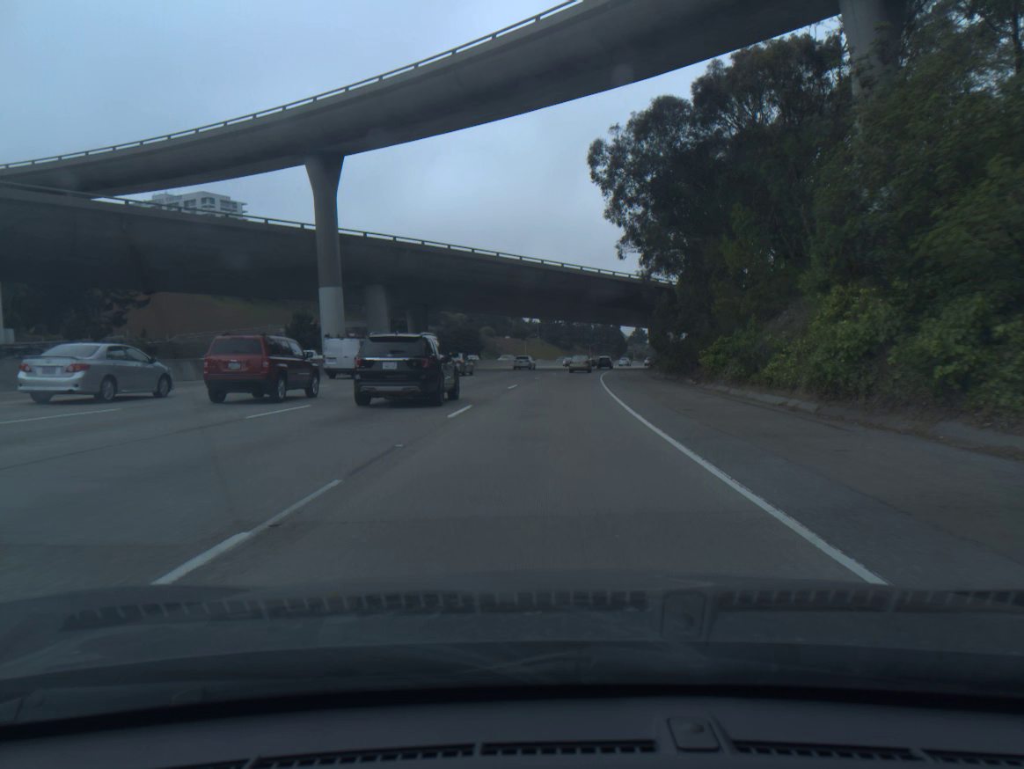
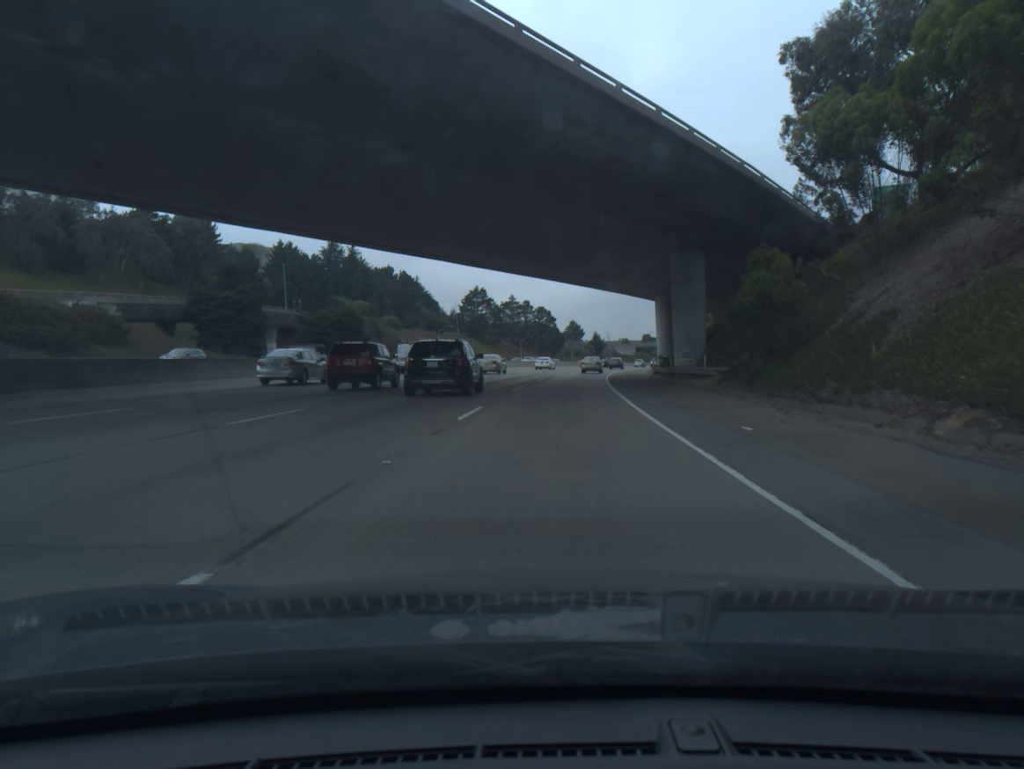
(+2.5, +57.9) m; +5°
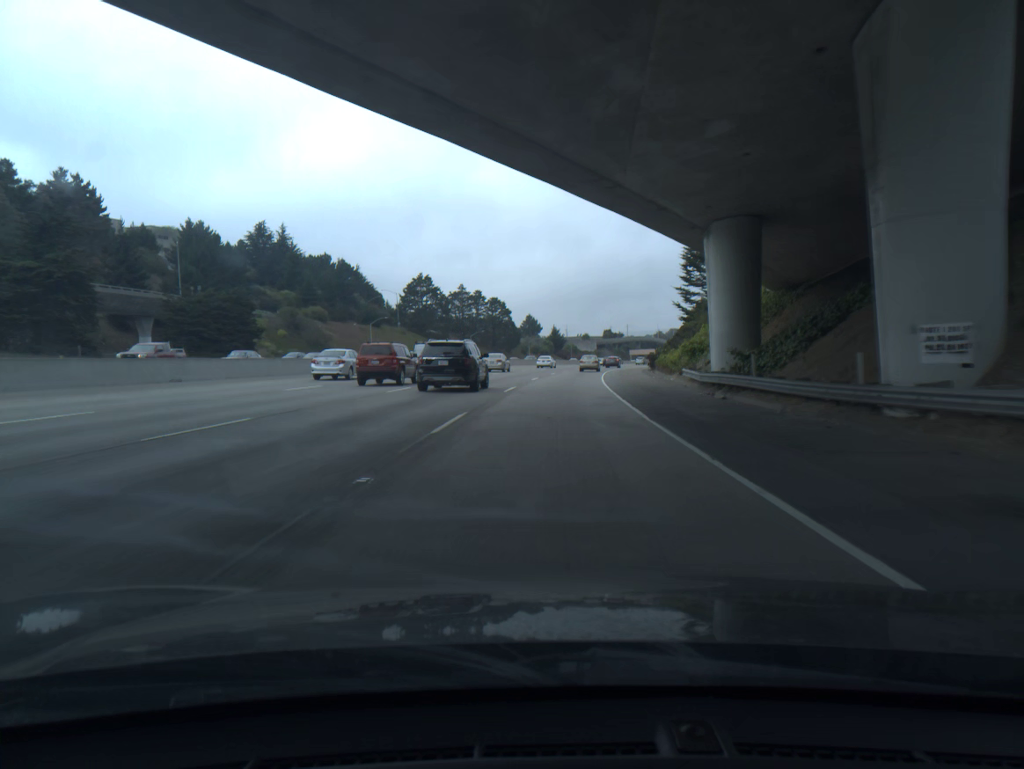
(+0.8, +29.6) m; +3°
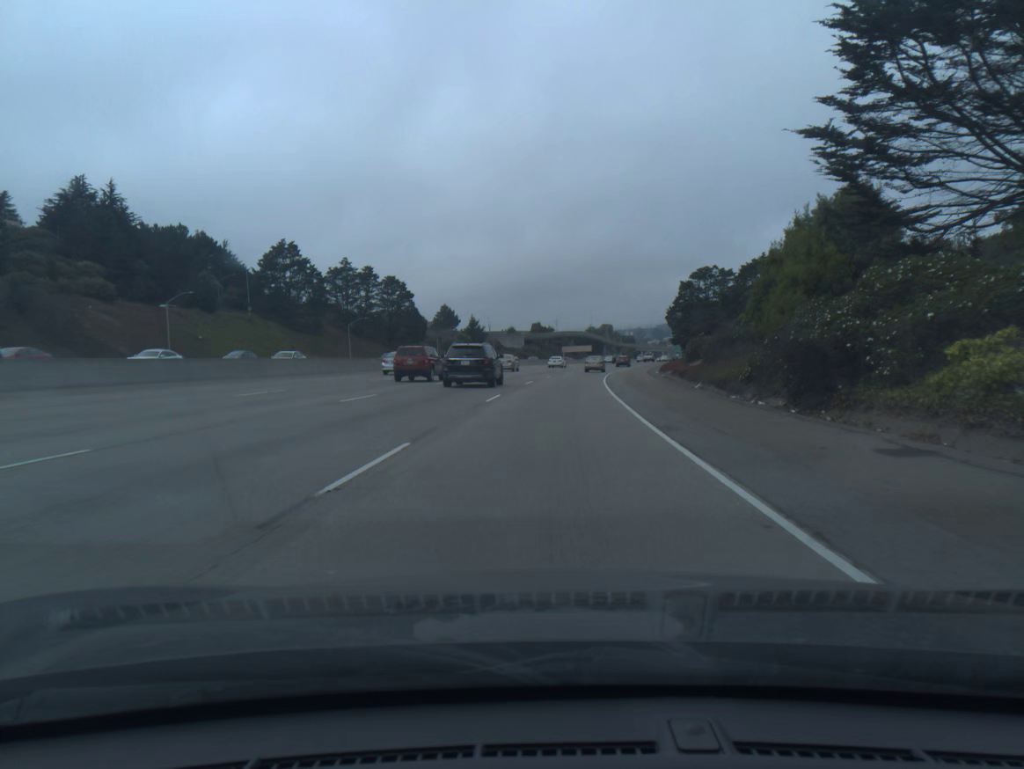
(+3.2, +60.8) m; +6°
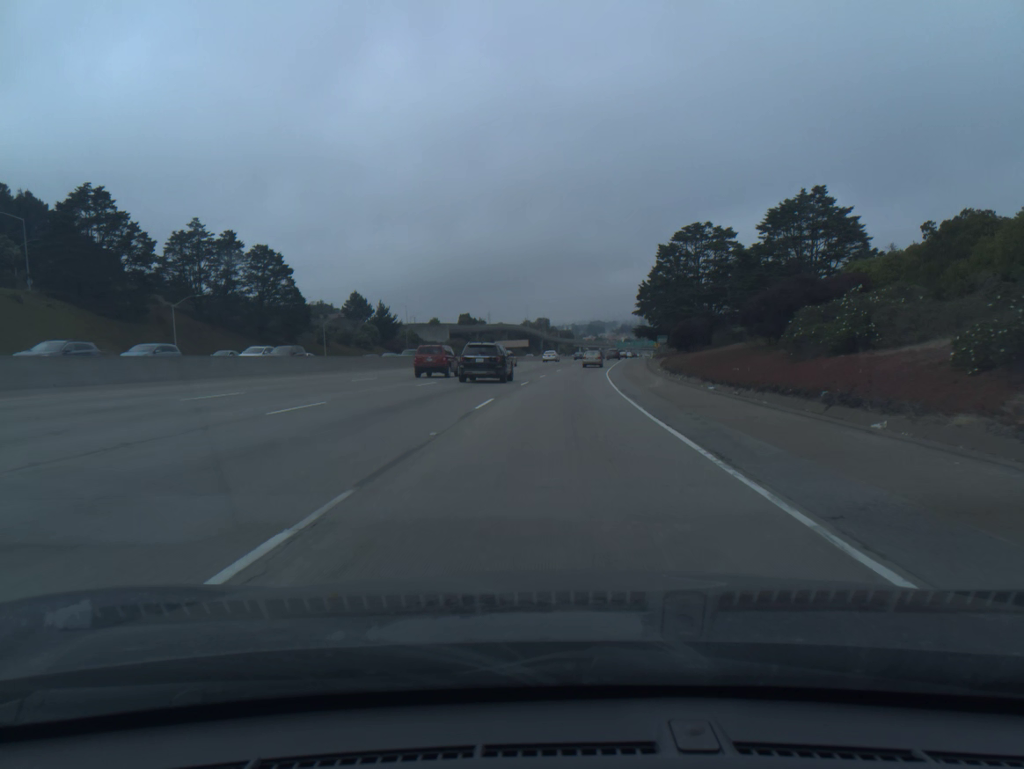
(+1.9, +46.9) m; +5°
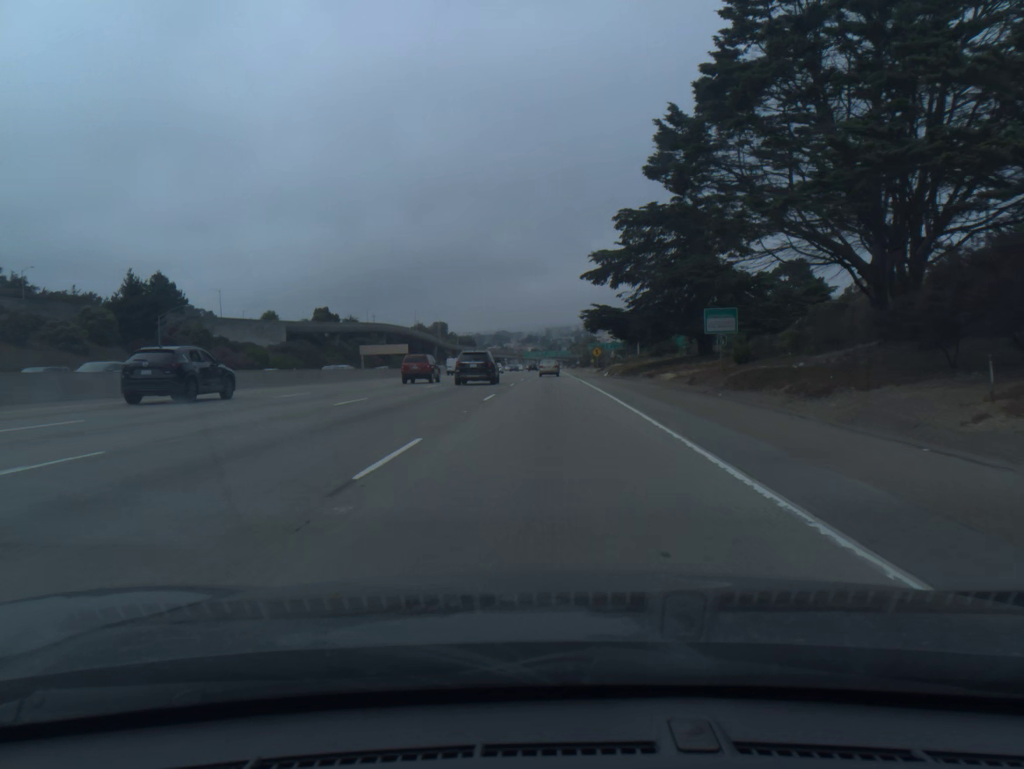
(+5.4, +79.0) m; +7°
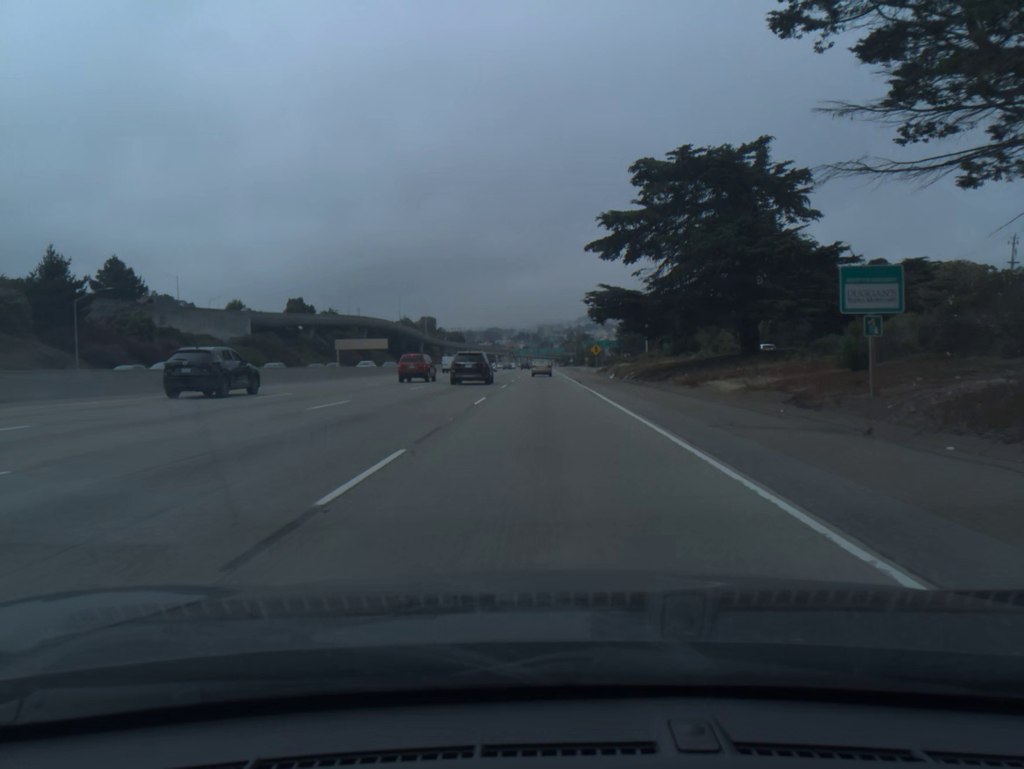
(+0.1, +15.9) m; +1°
